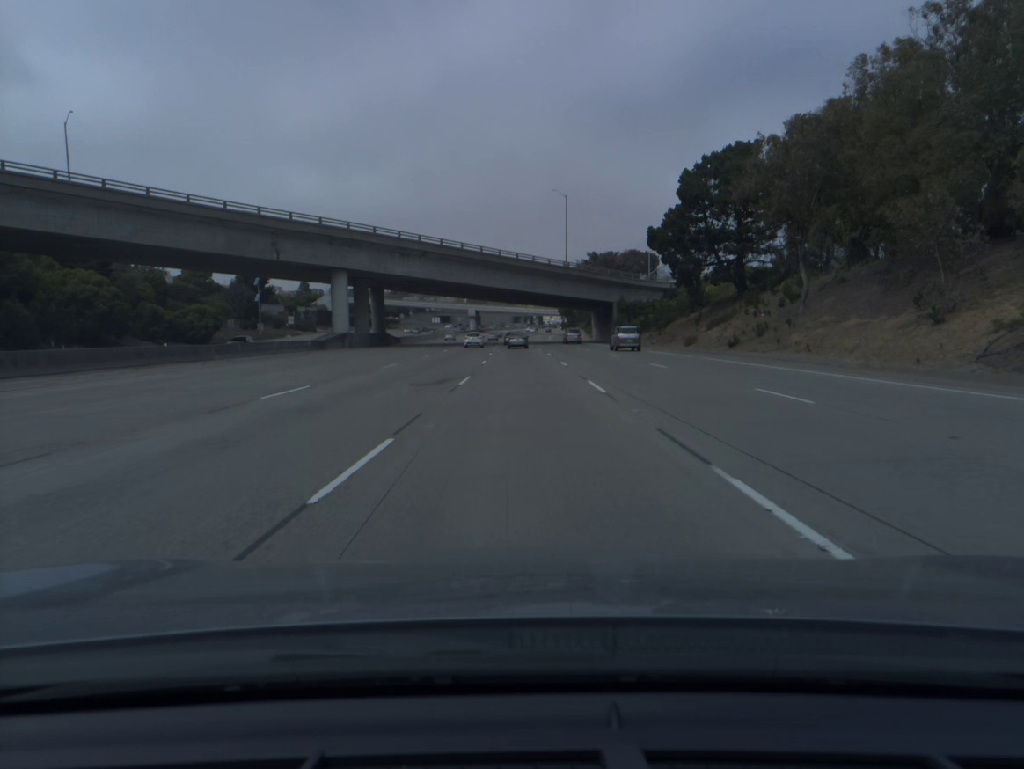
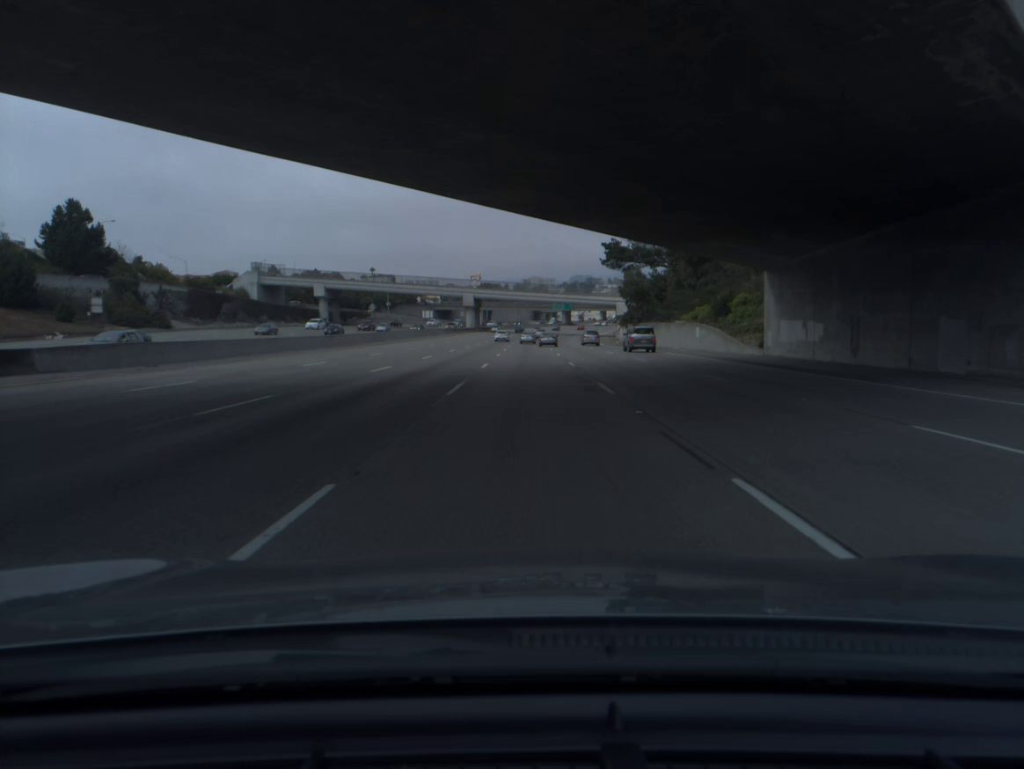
(-1.2, +88.6) m; -1°
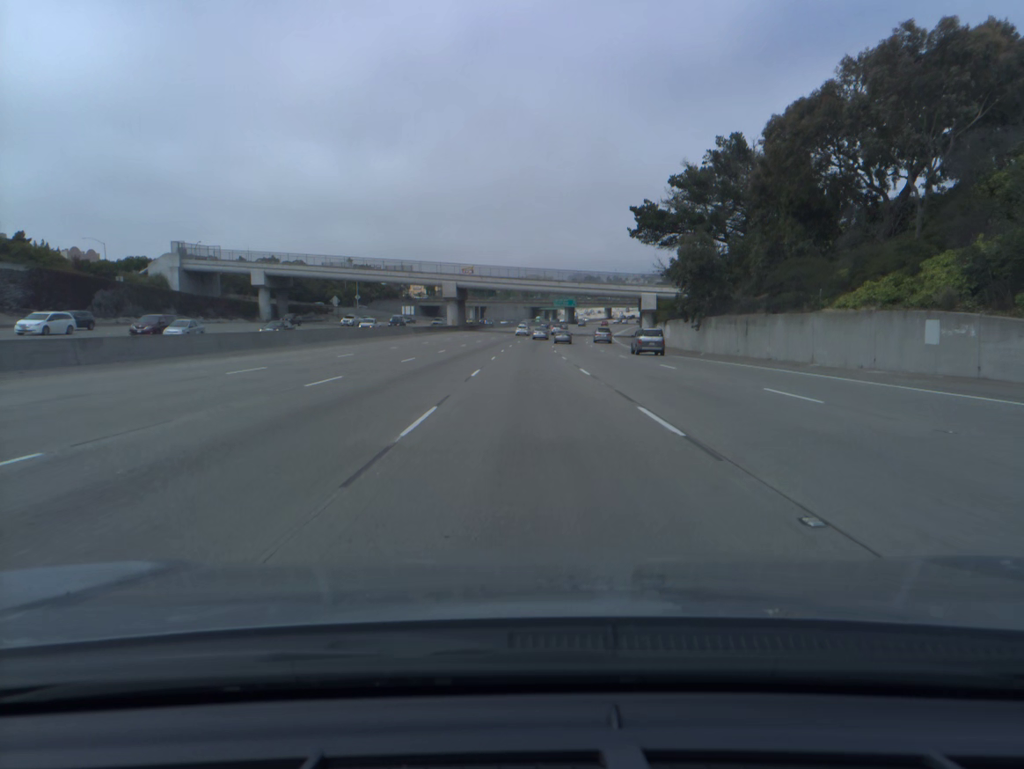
(0.0, +36.1) m; 0°
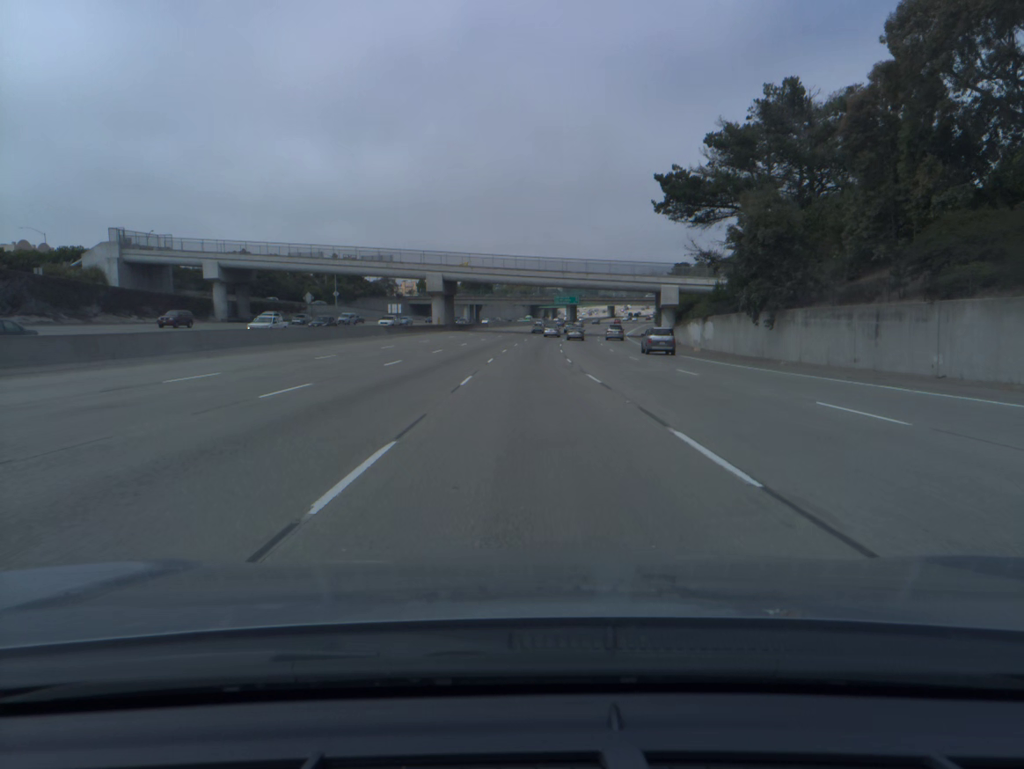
(0.0, +18.1) m; 0°
